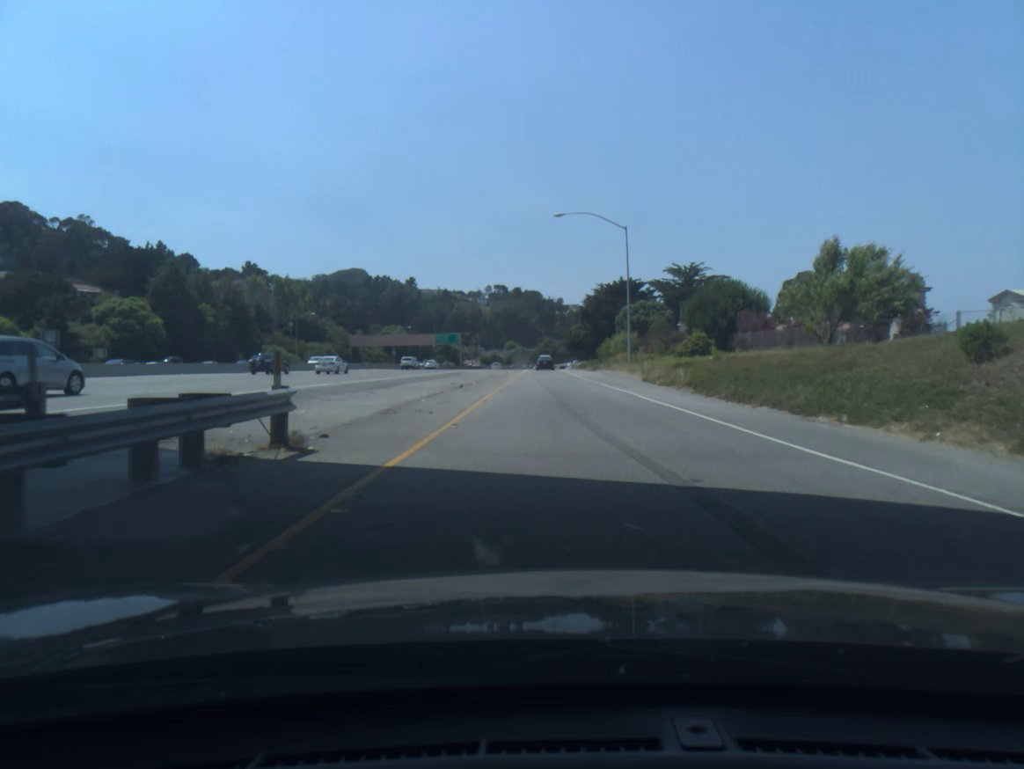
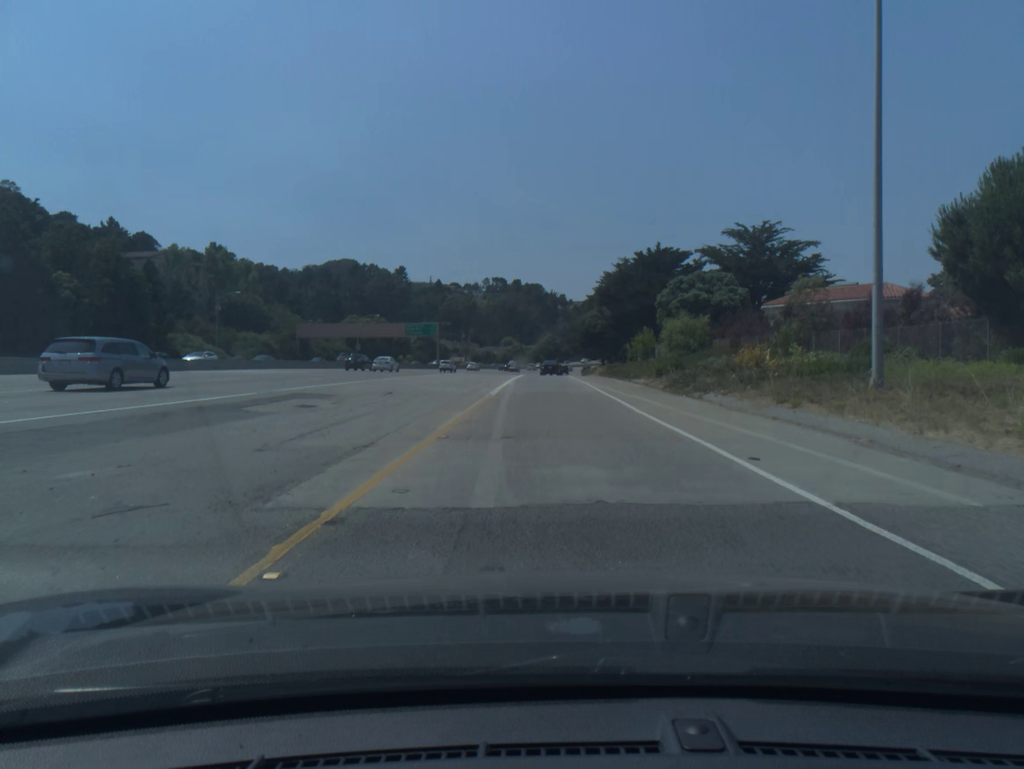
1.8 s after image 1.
(-0.2, +44.6) m; 0°
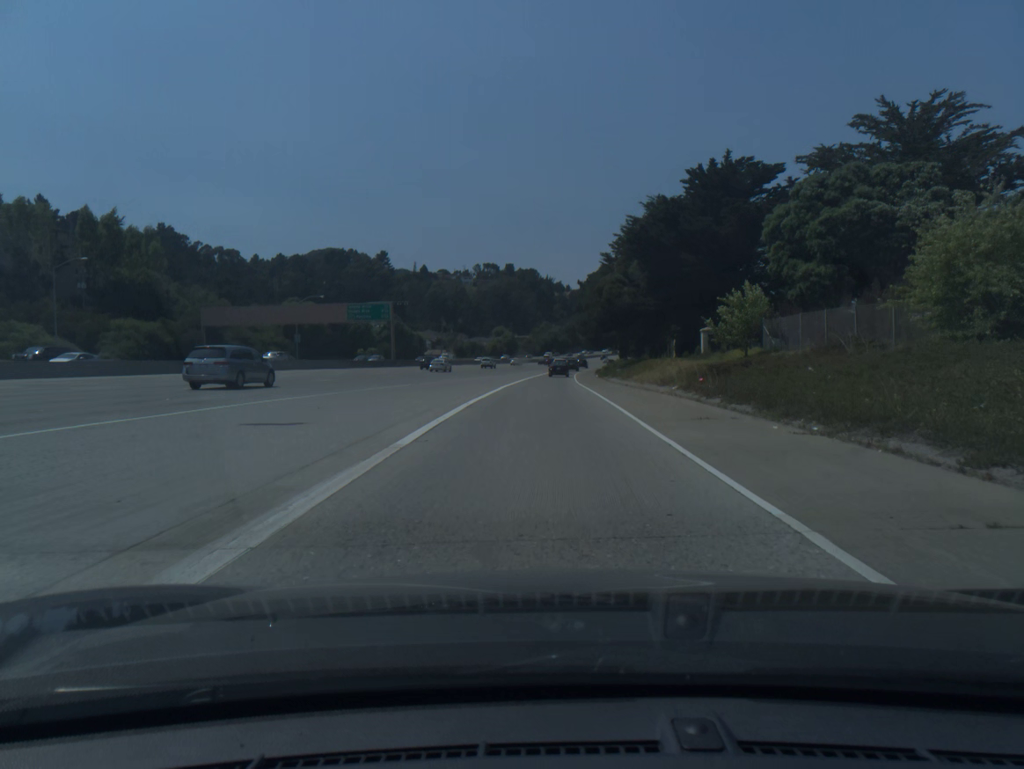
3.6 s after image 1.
(+0.3, +44.7) m; 0°
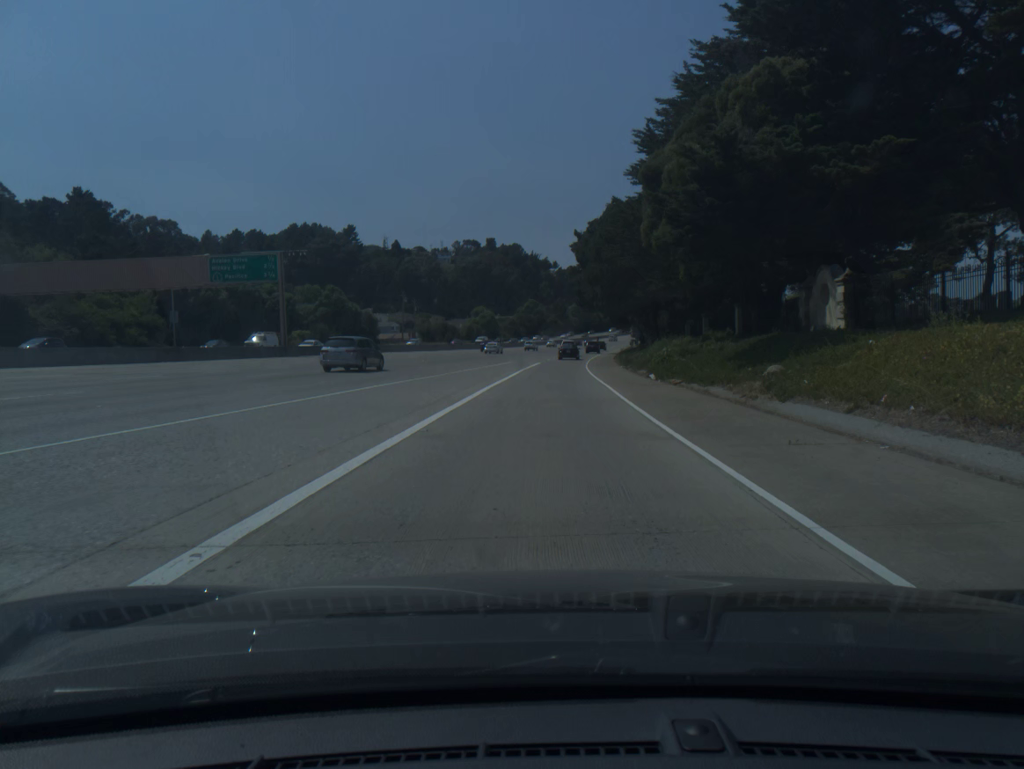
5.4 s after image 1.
(+0.2, +44.2) m; +1°
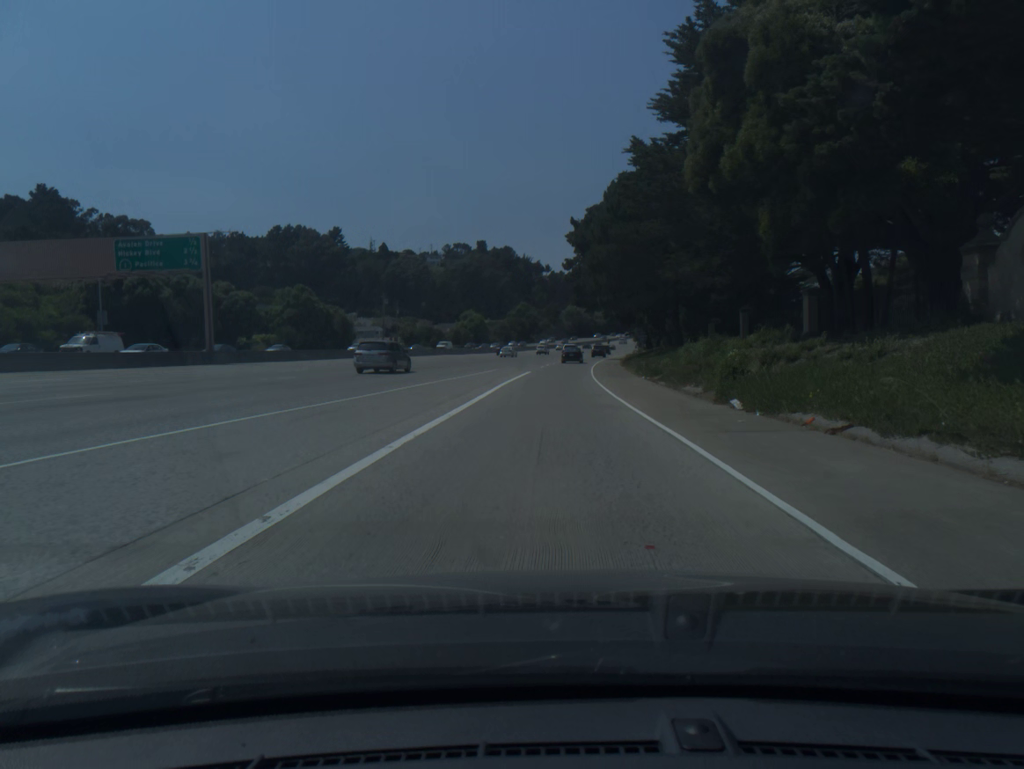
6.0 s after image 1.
(+0.1, +14.7) m; +1°
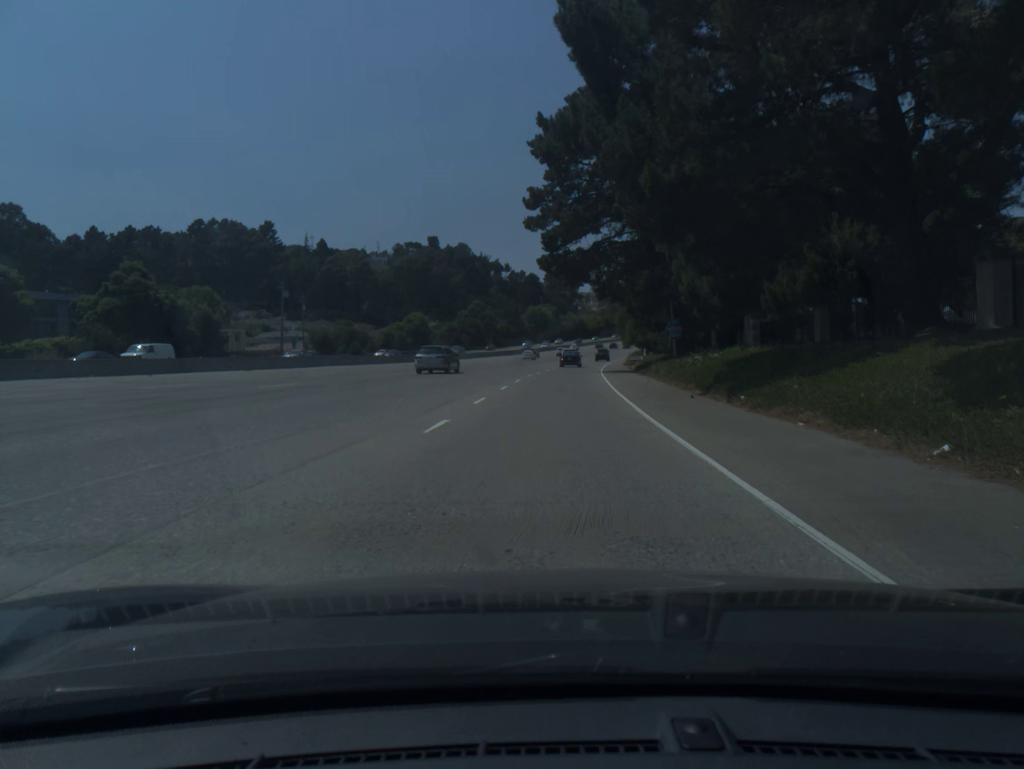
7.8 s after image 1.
(+1.0, +44.3) m; +3°
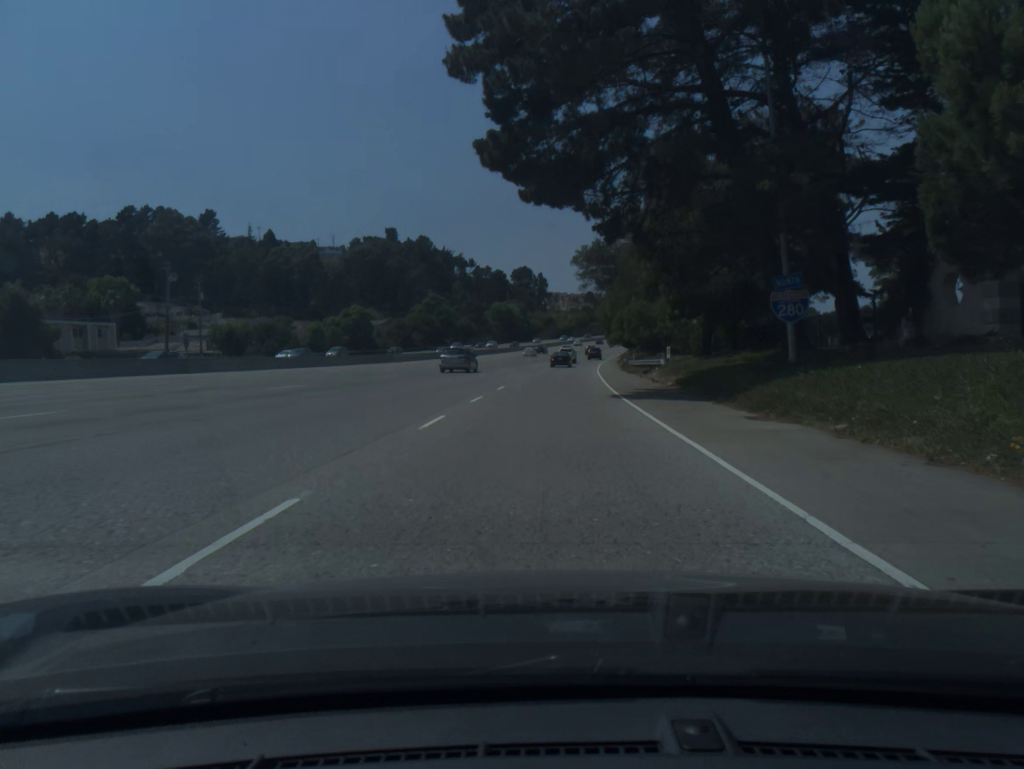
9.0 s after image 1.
(+0.6, +29.5) m; +2°
